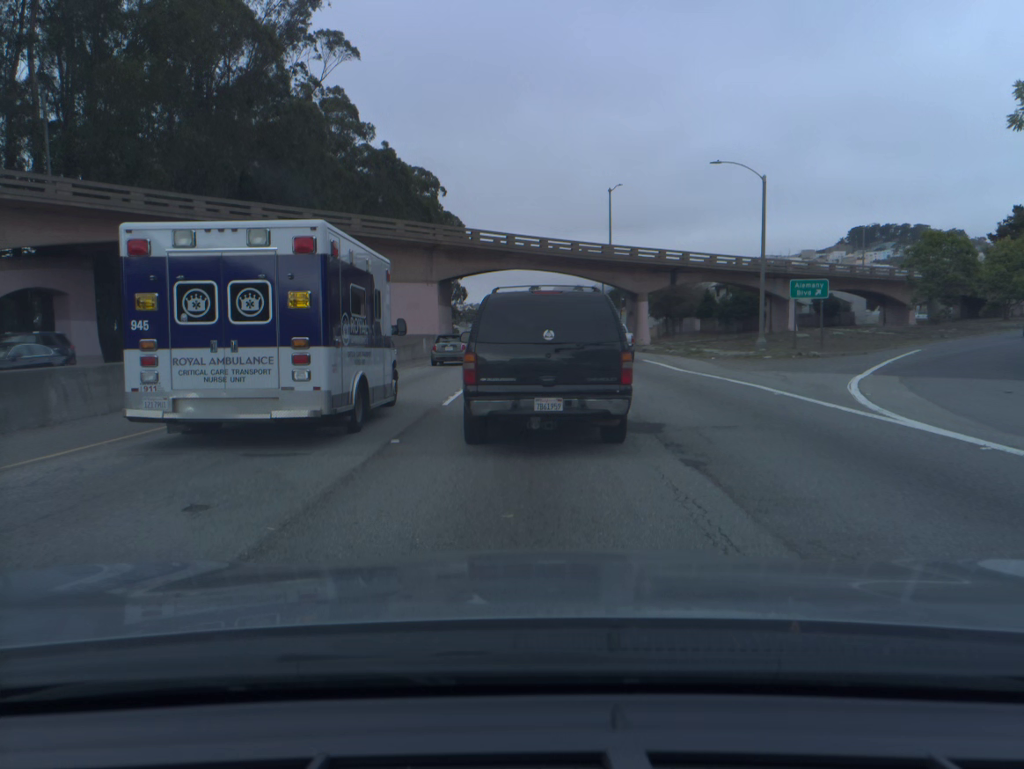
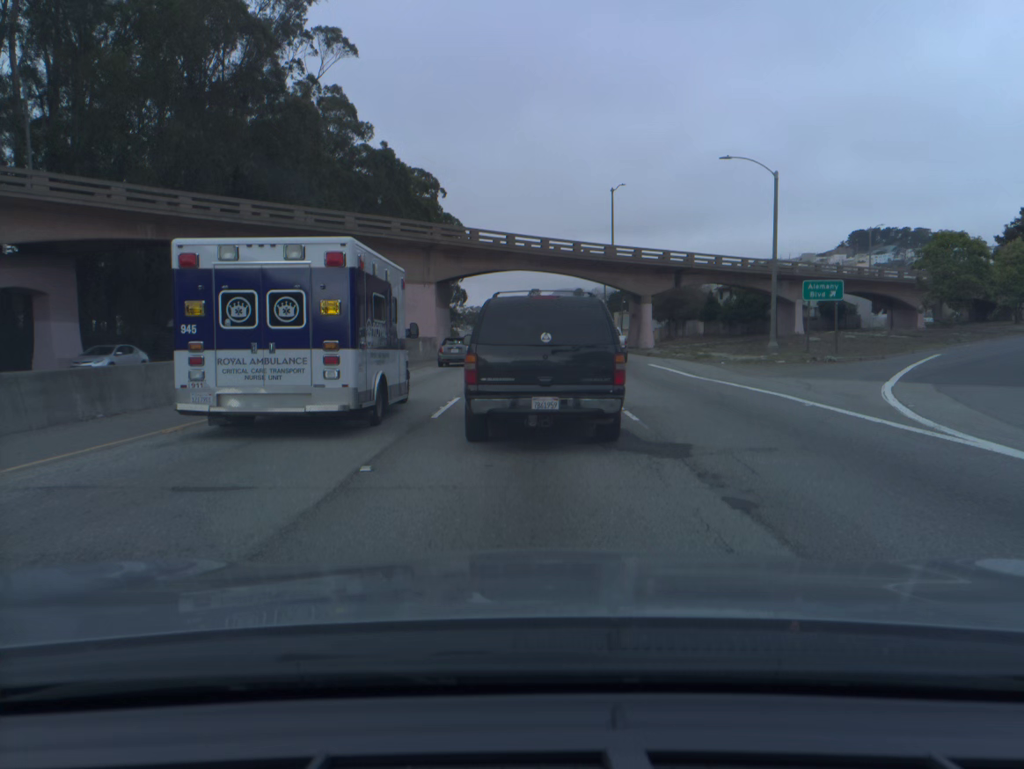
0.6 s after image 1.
(0.0, +1.8) m; 0°
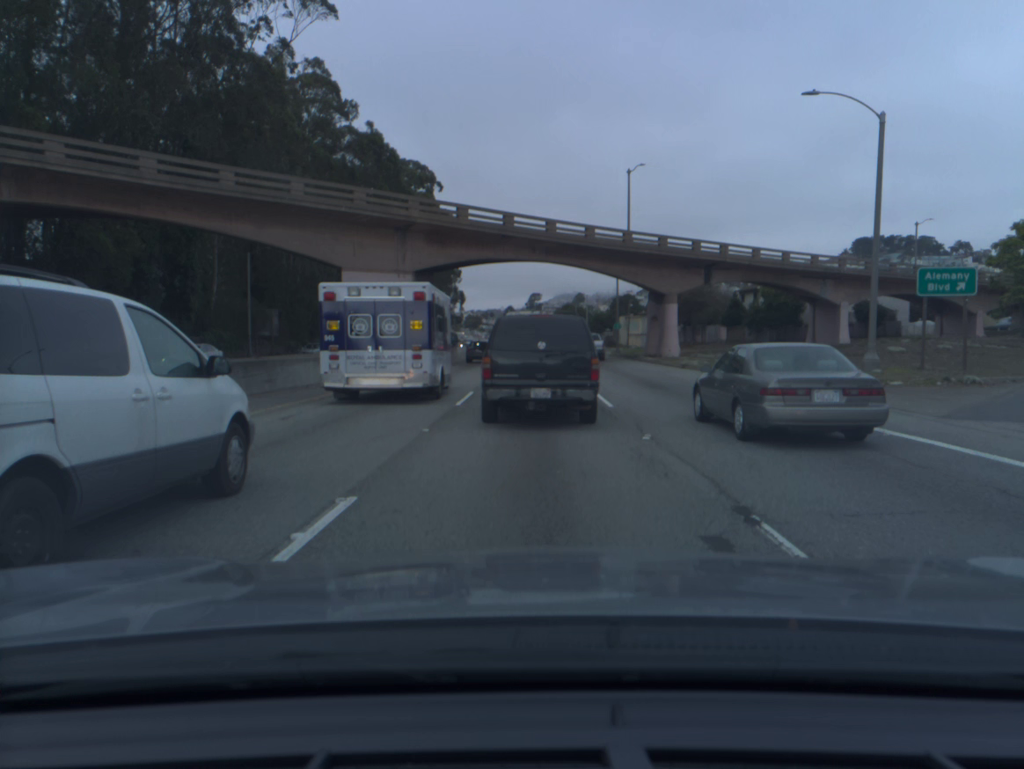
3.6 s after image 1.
(-0.1, +10.6) m; -1°
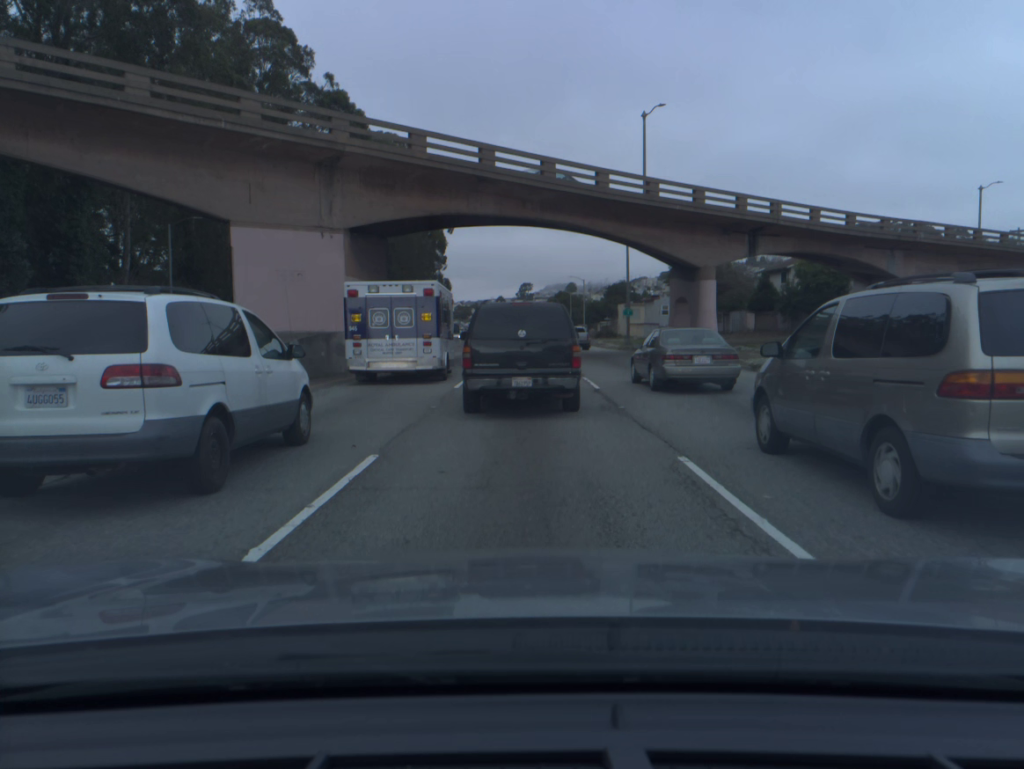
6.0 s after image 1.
(+0.2, +12.7) m; +1°
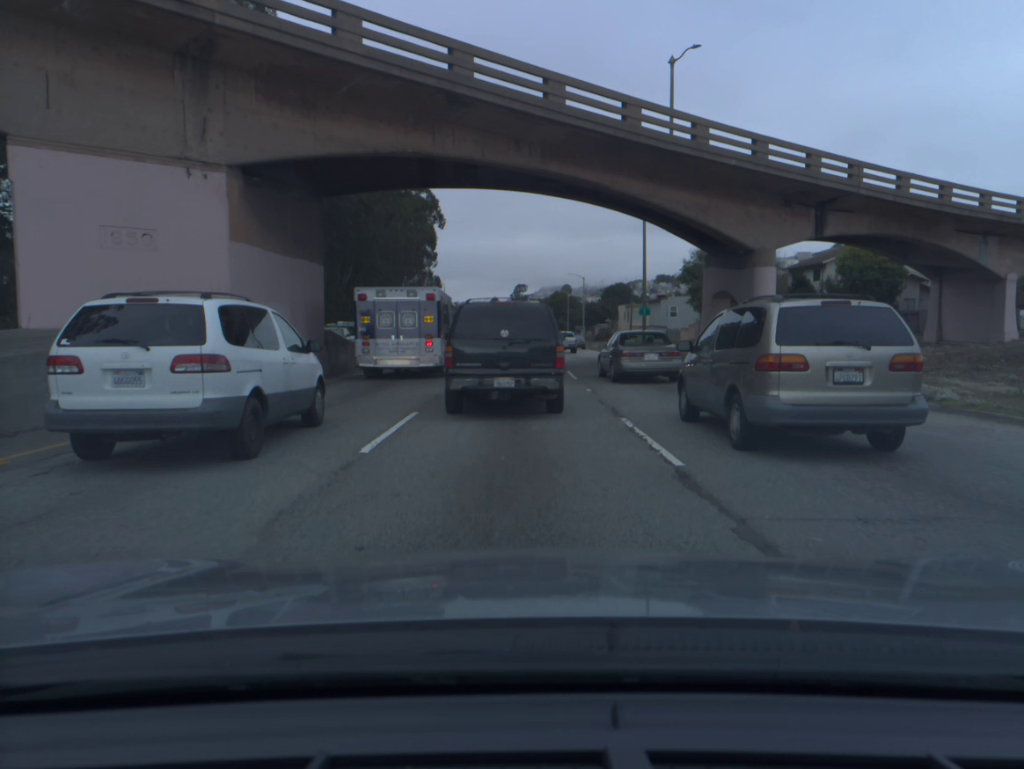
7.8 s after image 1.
(0.0, +10.2) m; 0°
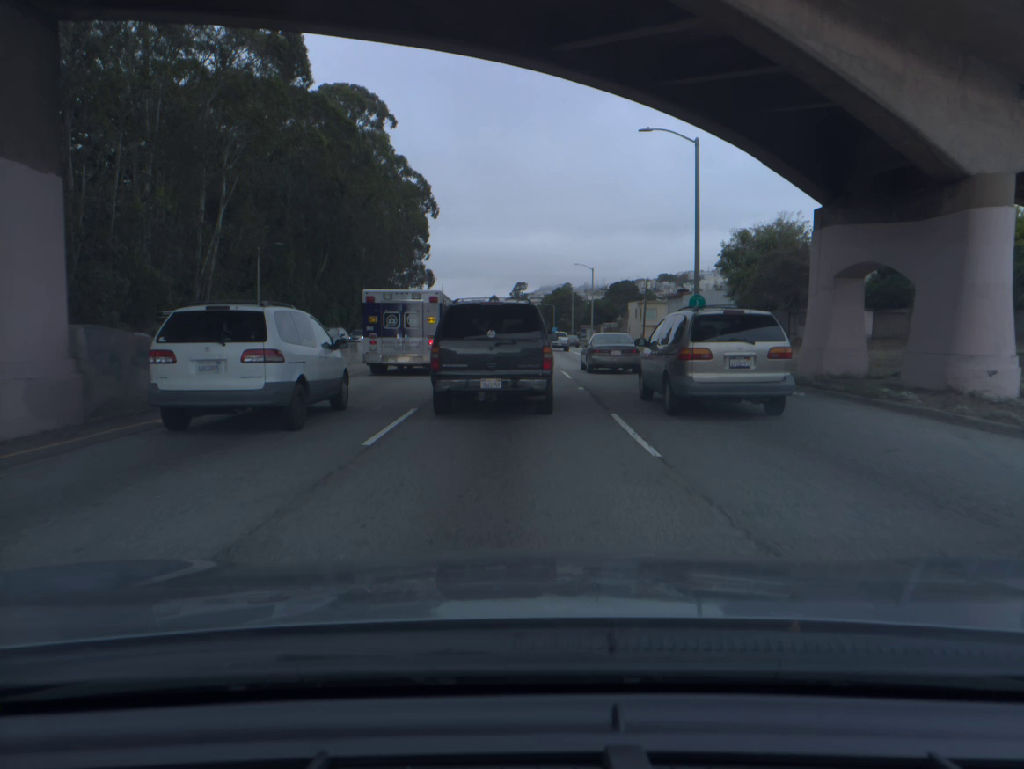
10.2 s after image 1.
(0.0, +14.0) m; 0°
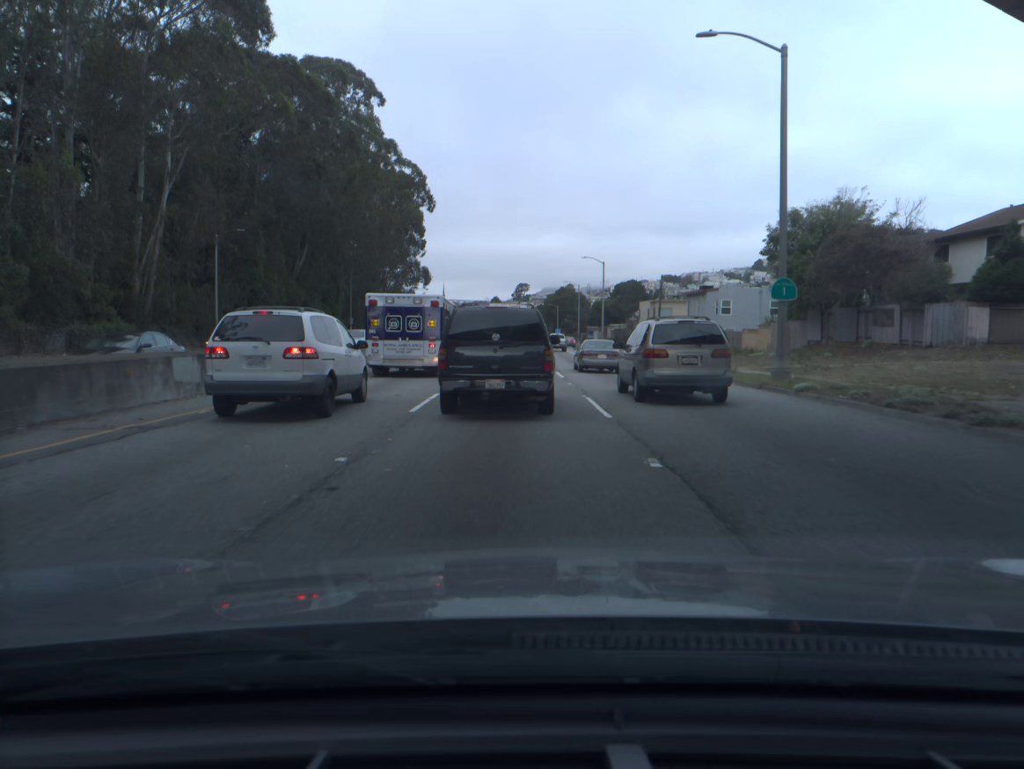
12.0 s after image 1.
(0.0, +10.5) m; -1°
